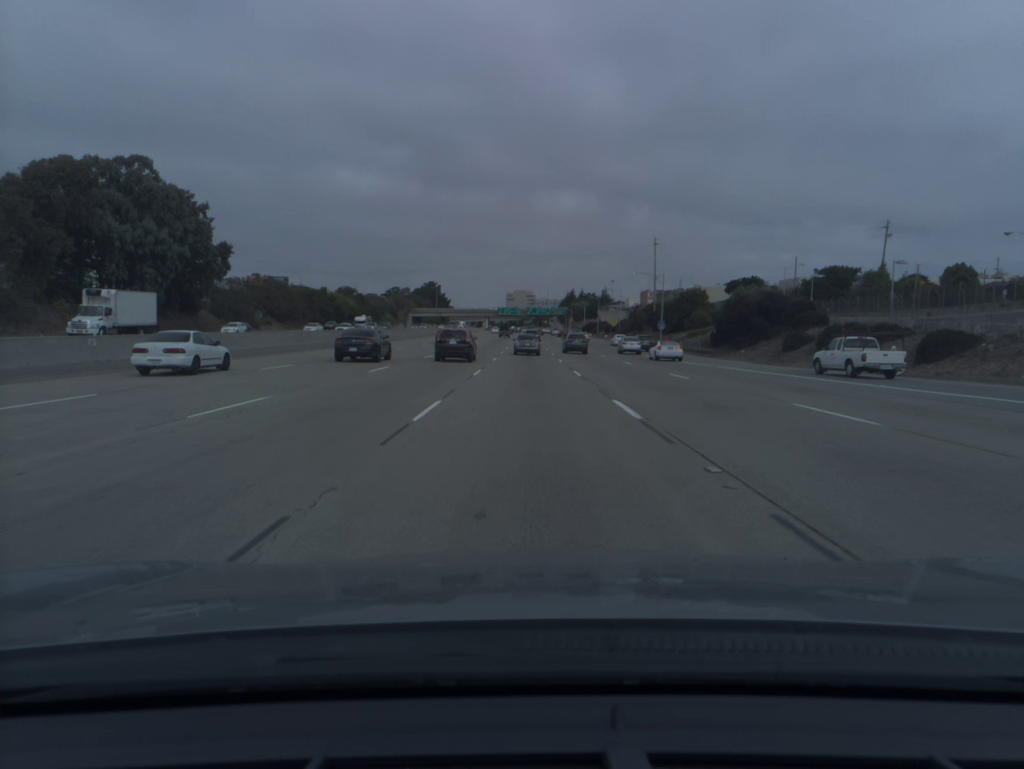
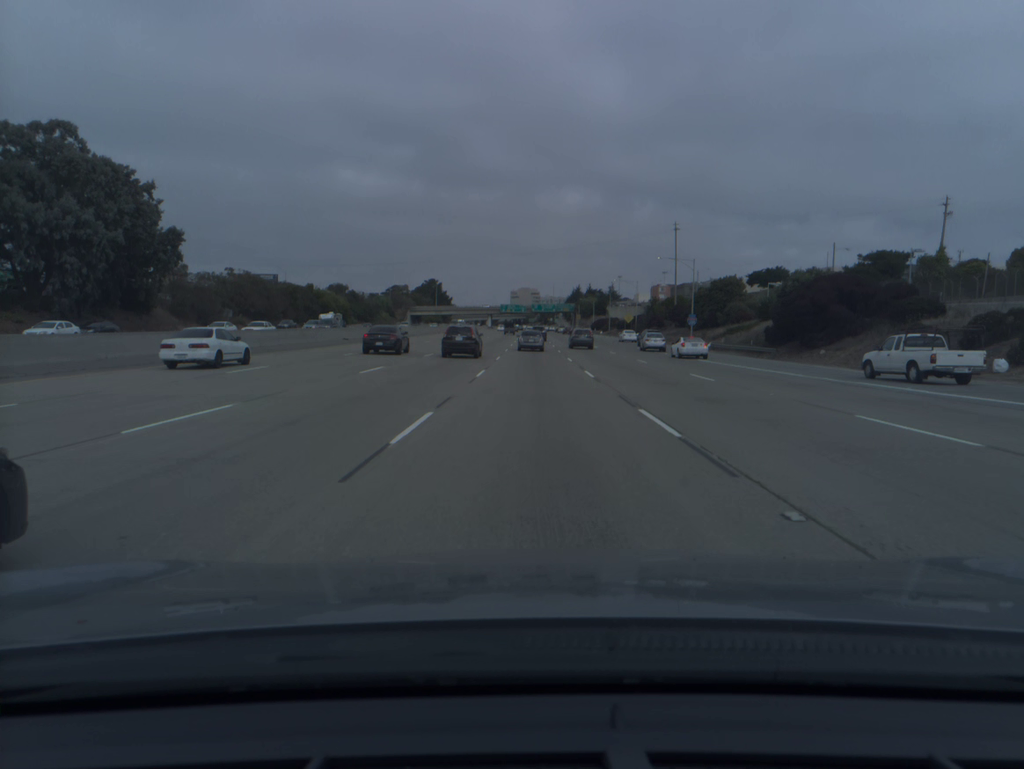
(-0.1, +17.2) m; 0°
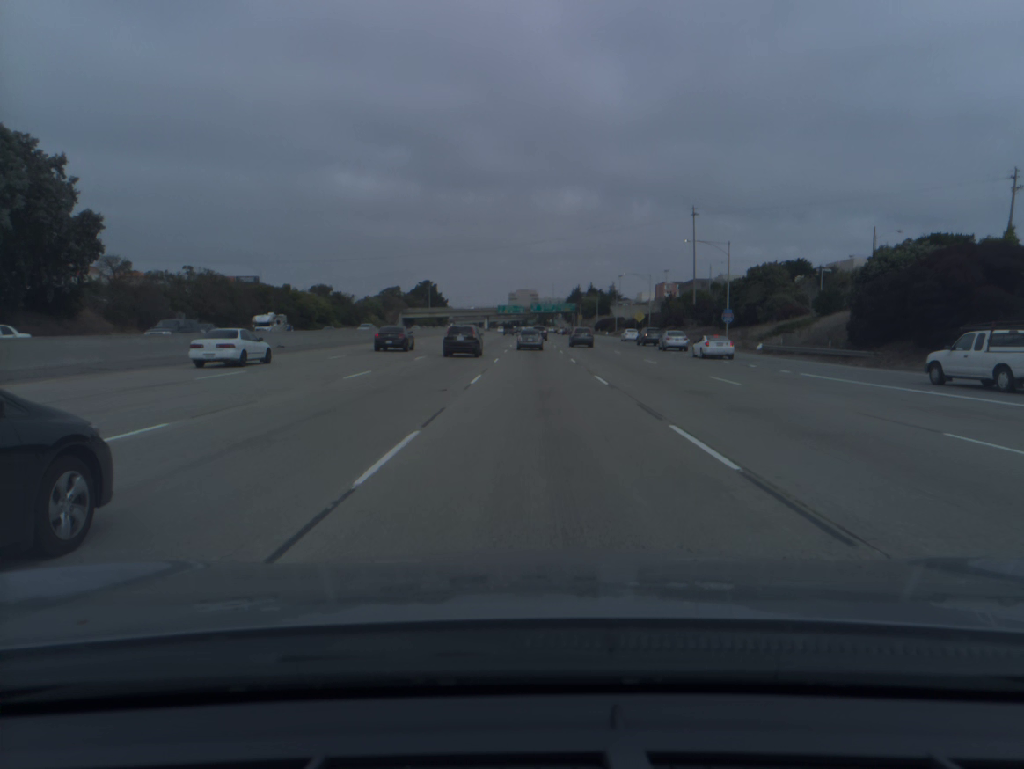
(0.0, +17.2) m; 0°
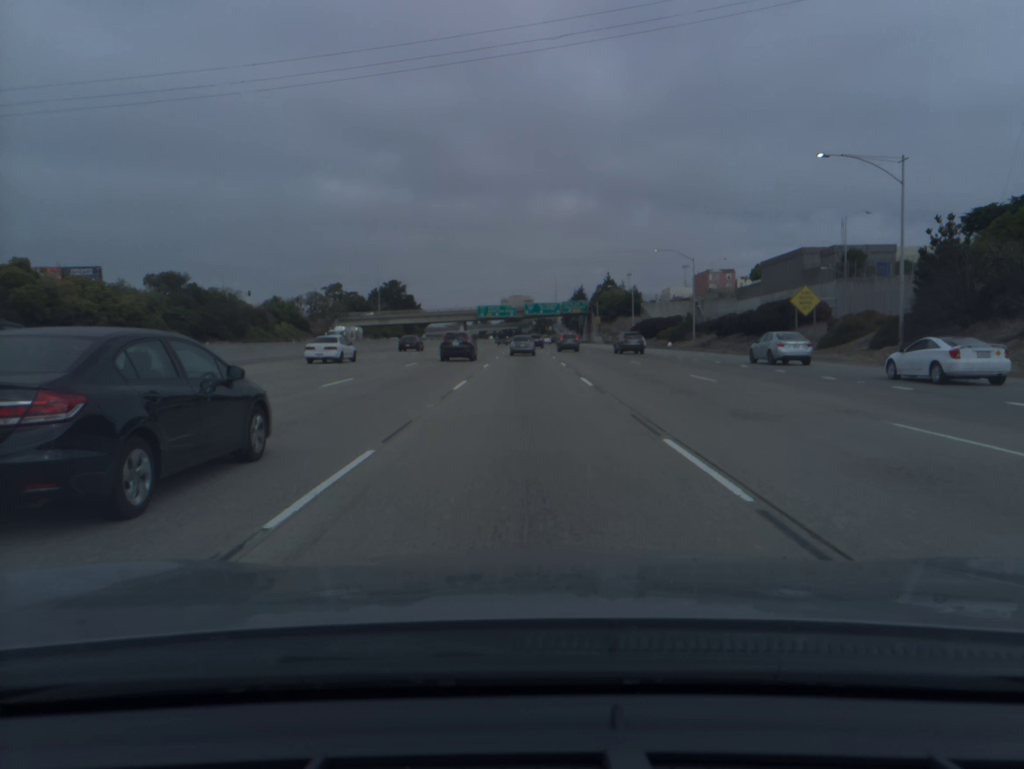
(+0.6, +86.2) m; 0°
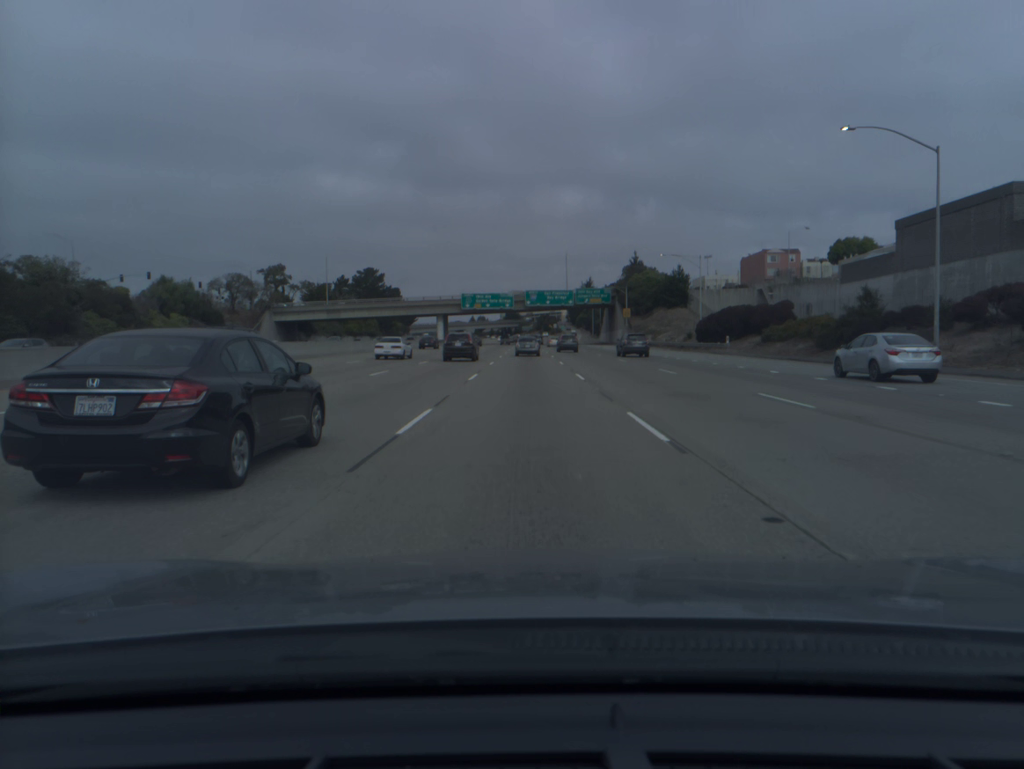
(-0.1, +51.5) m; 0°
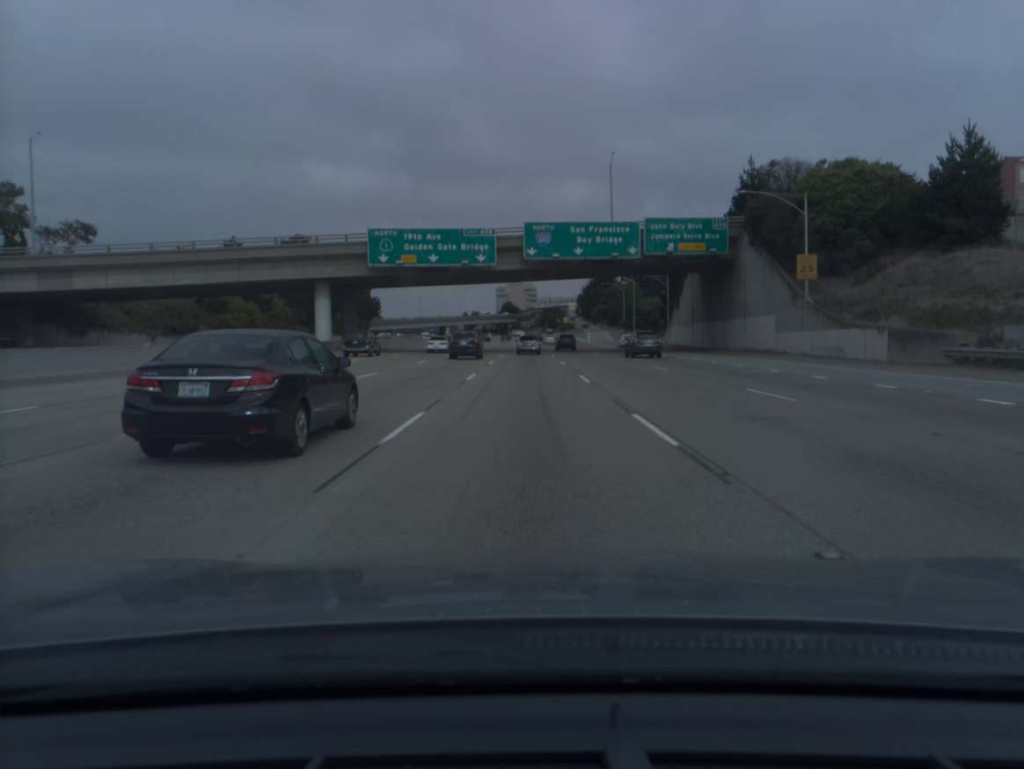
(0.0, +86.4) m; 0°
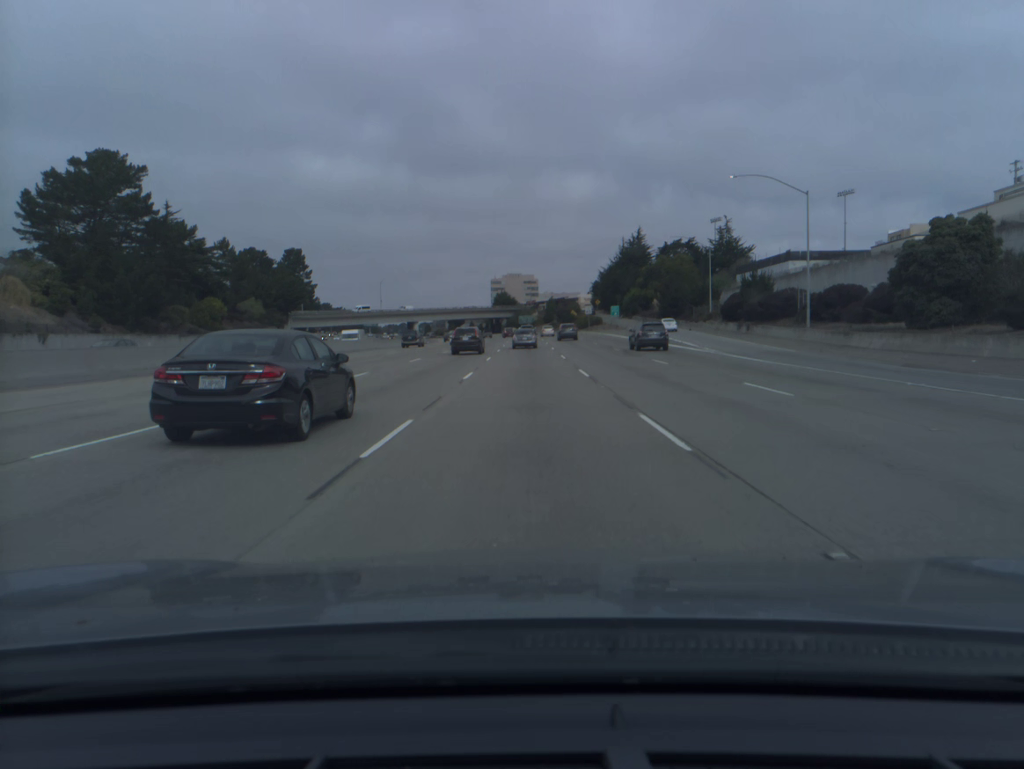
(+0.1, +87.1) m; 0°
